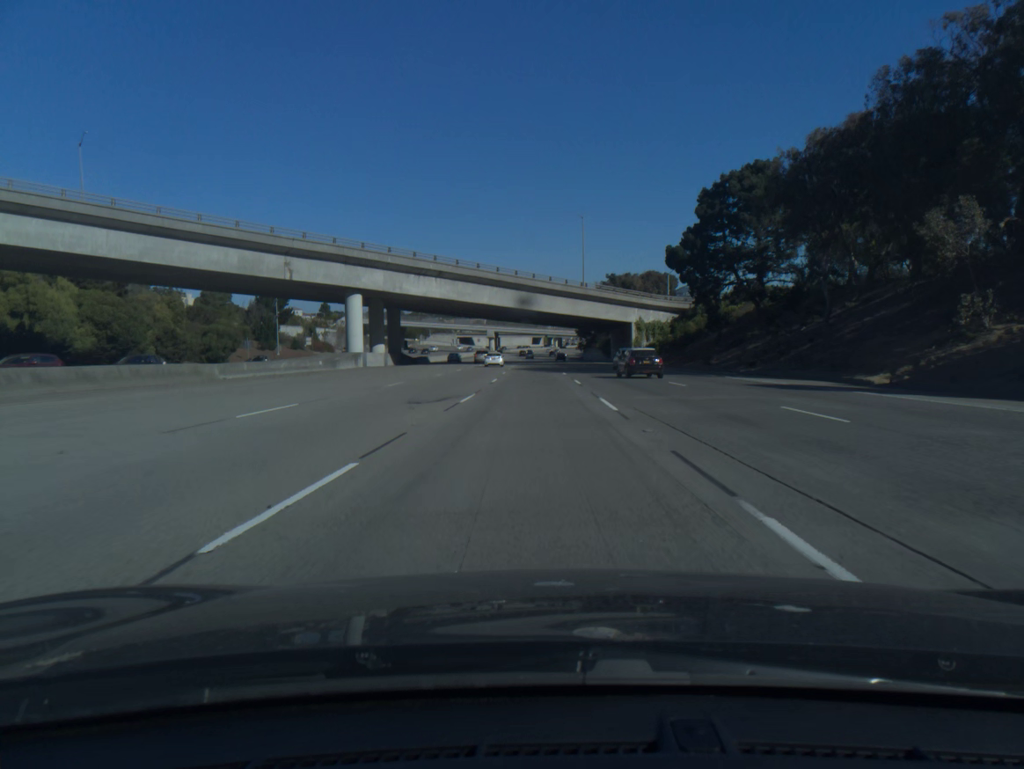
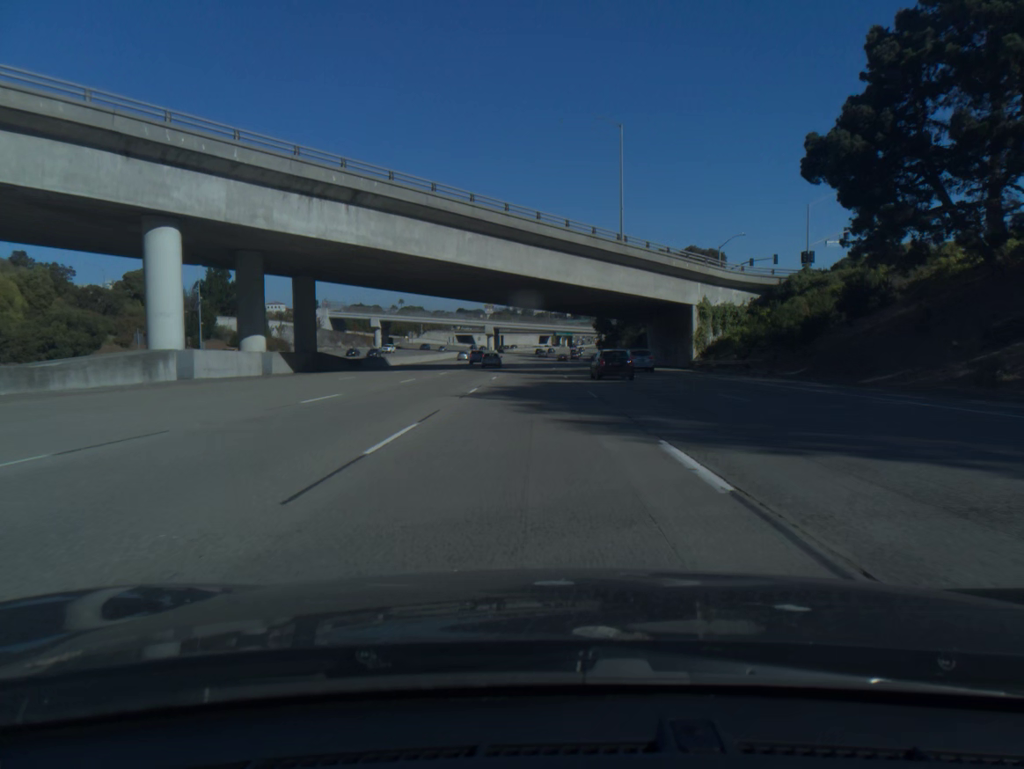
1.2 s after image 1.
(-0.2, +38.2) m; -1°
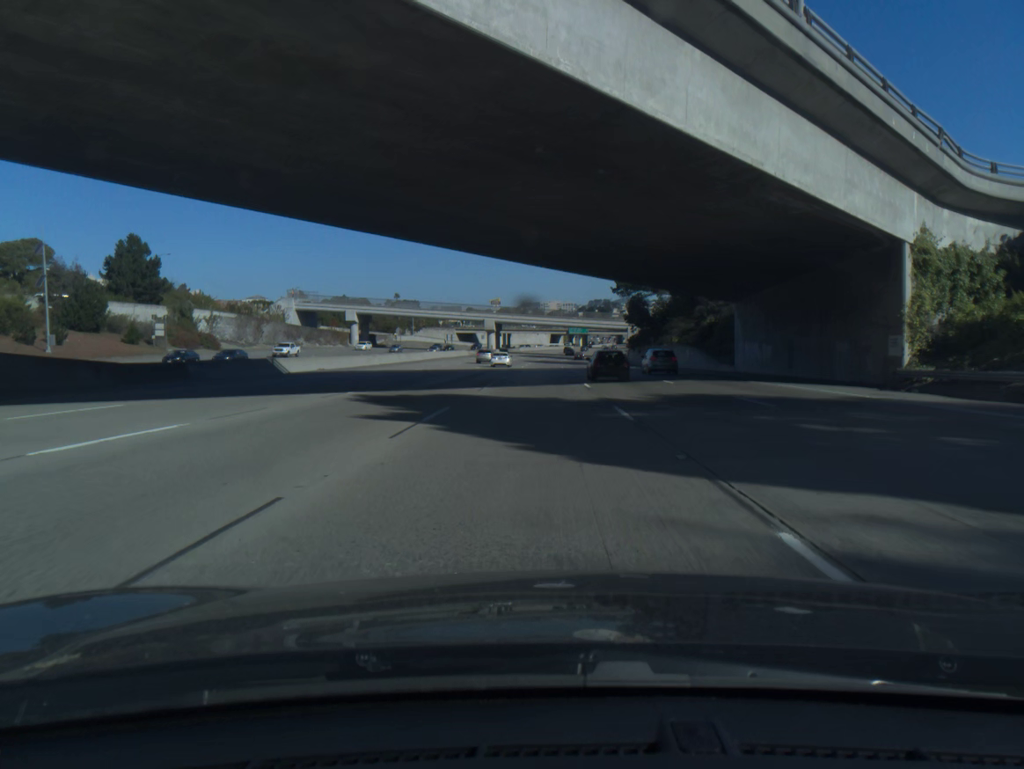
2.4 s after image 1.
(-0.2, +38.5) m; -1°
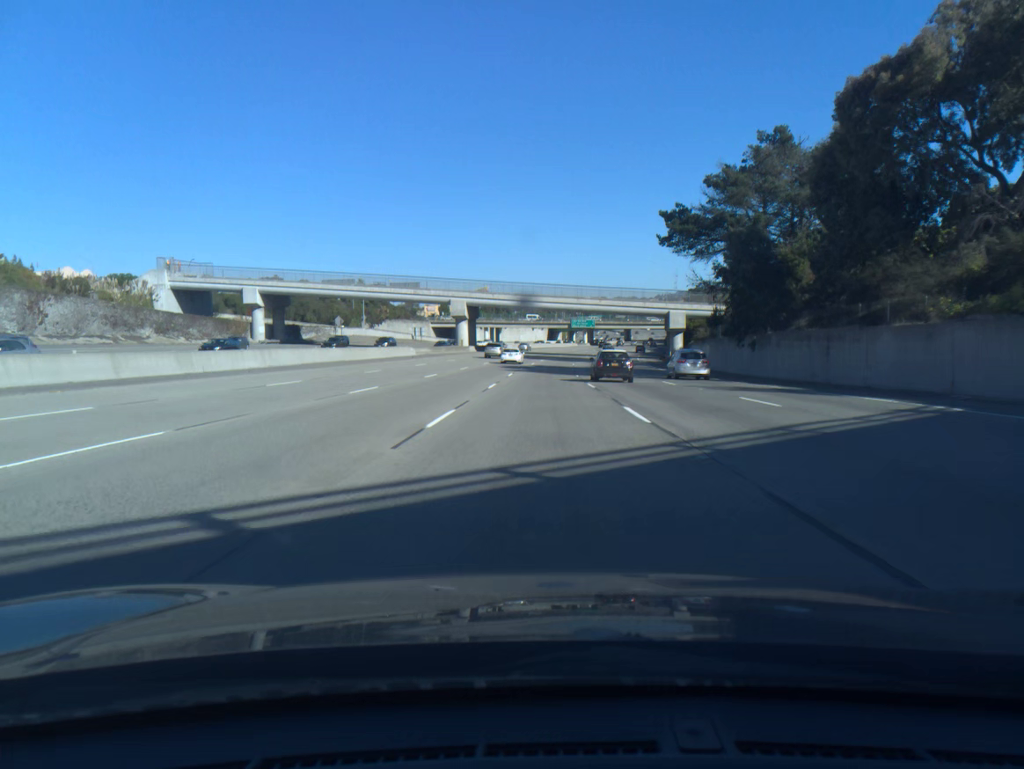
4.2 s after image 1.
(0.0, +58.0) m; 0°
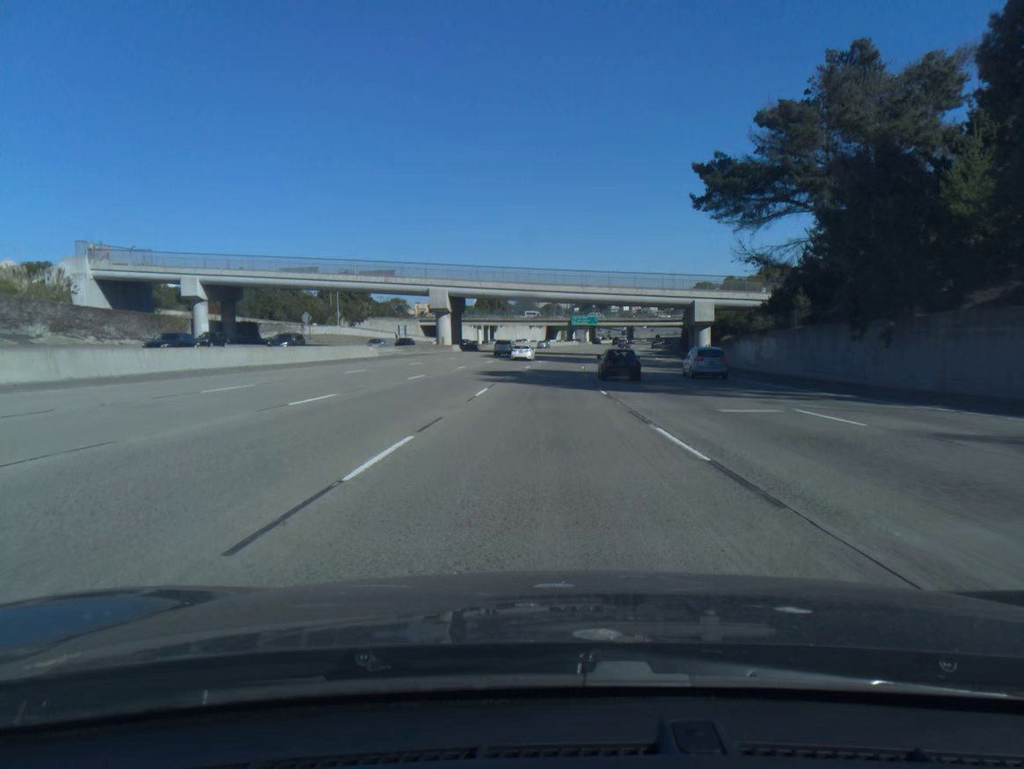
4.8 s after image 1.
(0.0, +19.3) m; 0°
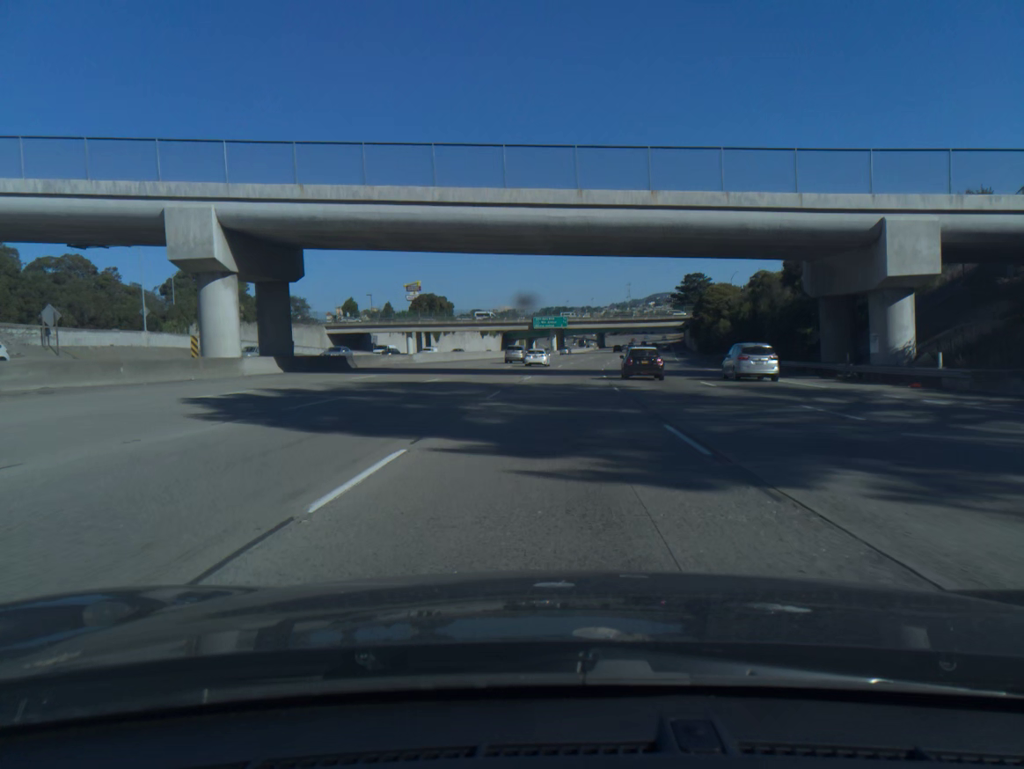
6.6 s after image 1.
(+1.1, +58.0) m; +3°
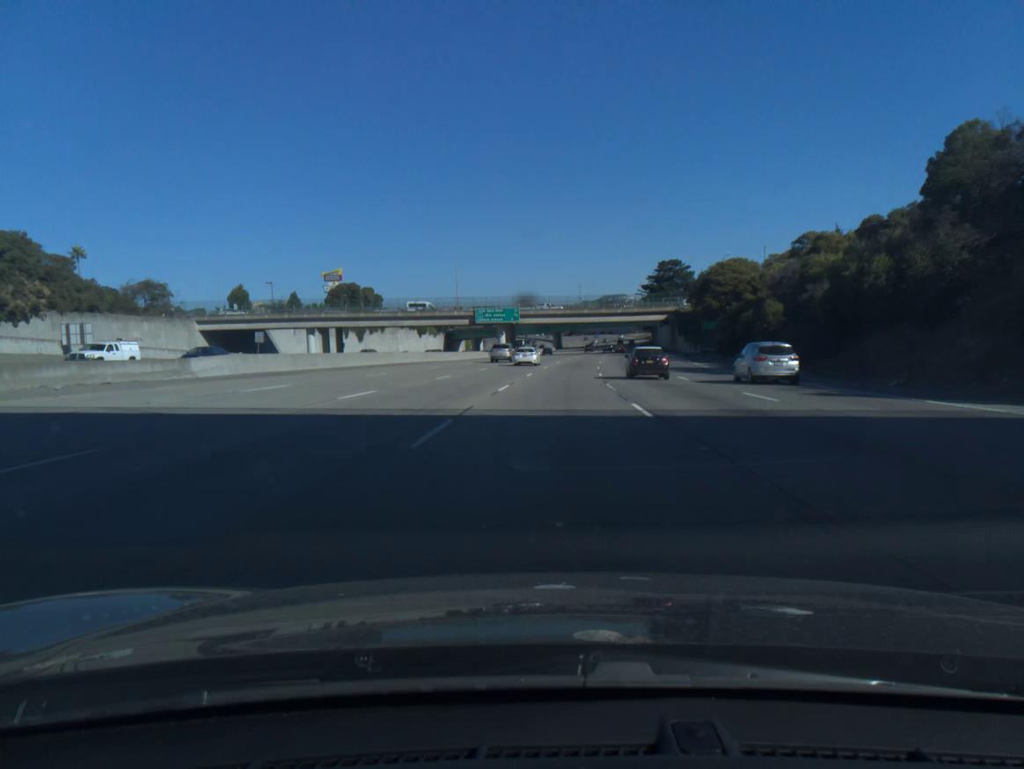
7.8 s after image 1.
(+1.1, +38.5) m; +3°
